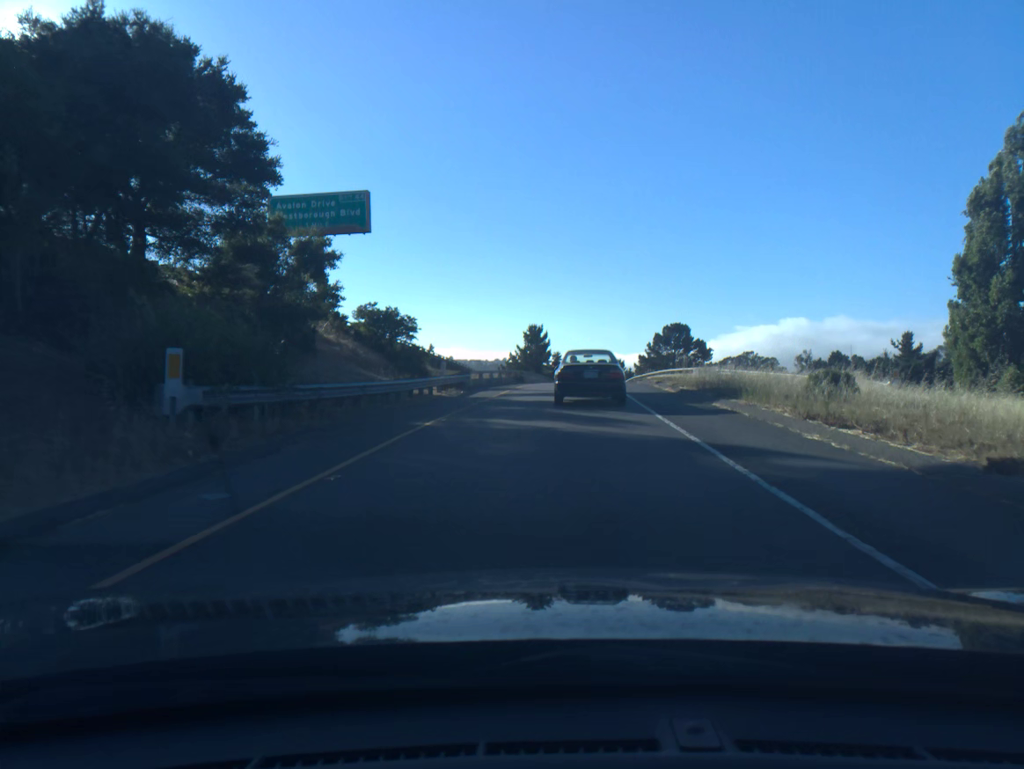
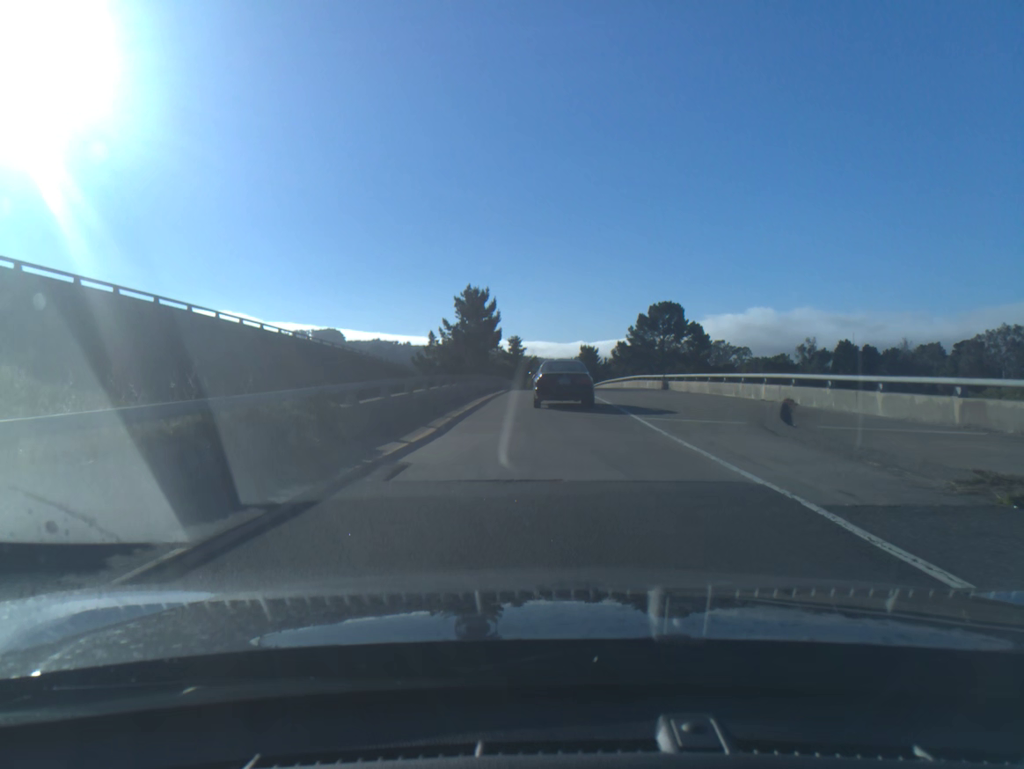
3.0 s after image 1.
(+1.2, +41.8) m; +3°
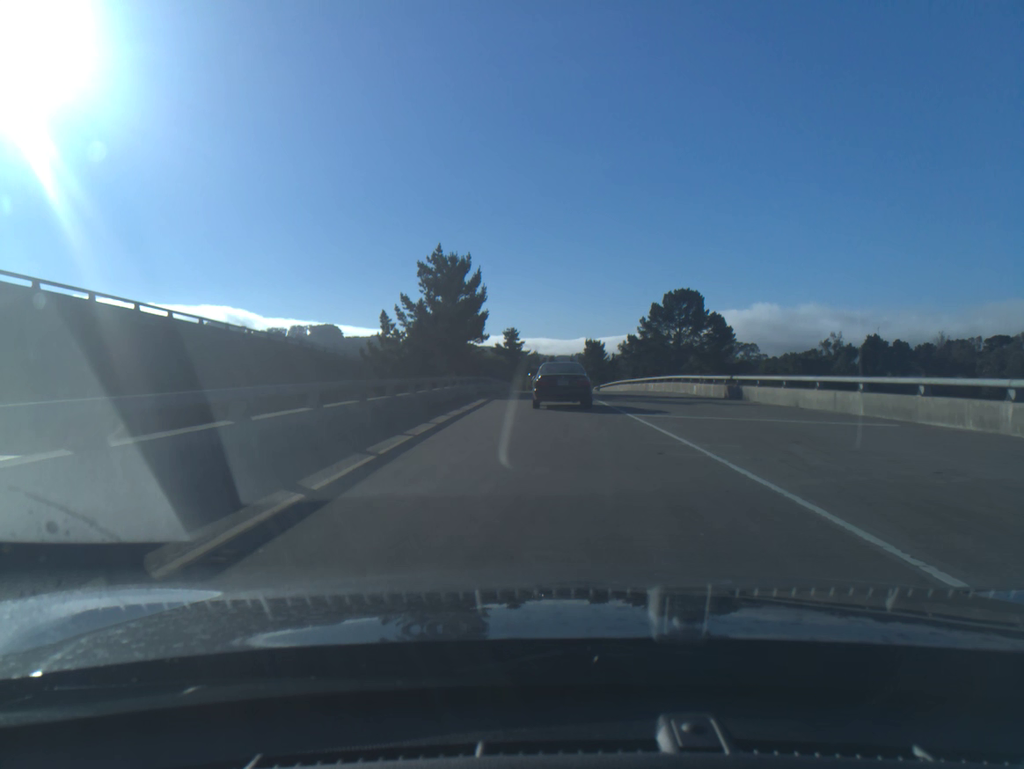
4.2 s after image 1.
(0.0, +17.5) m; 0°
